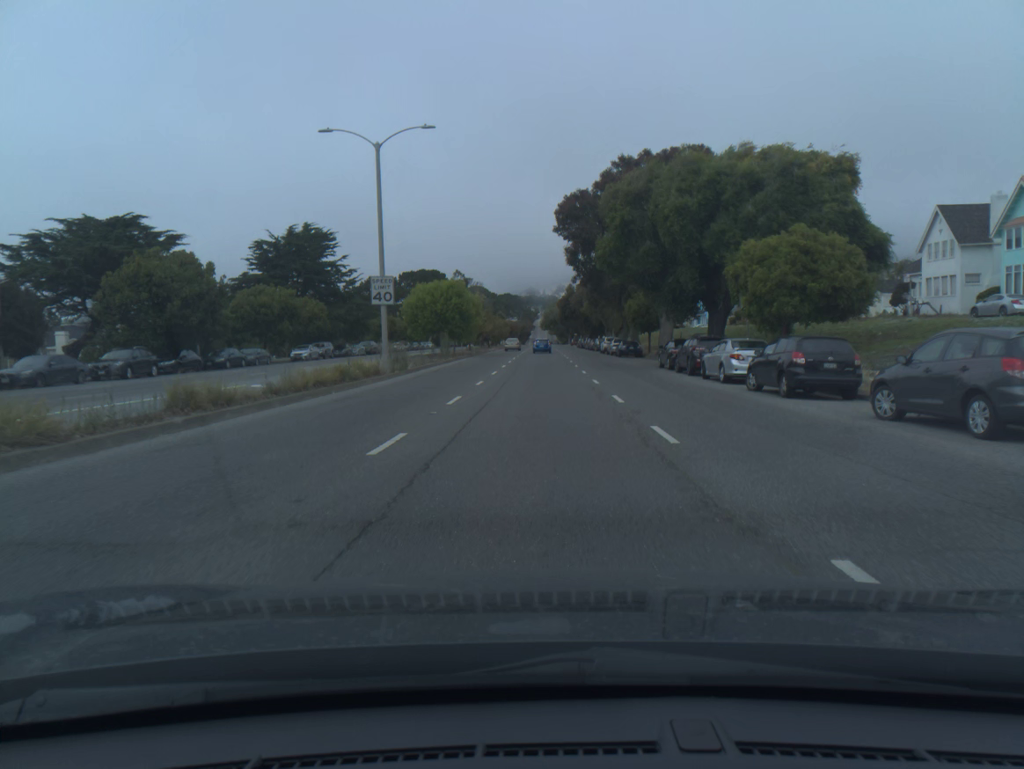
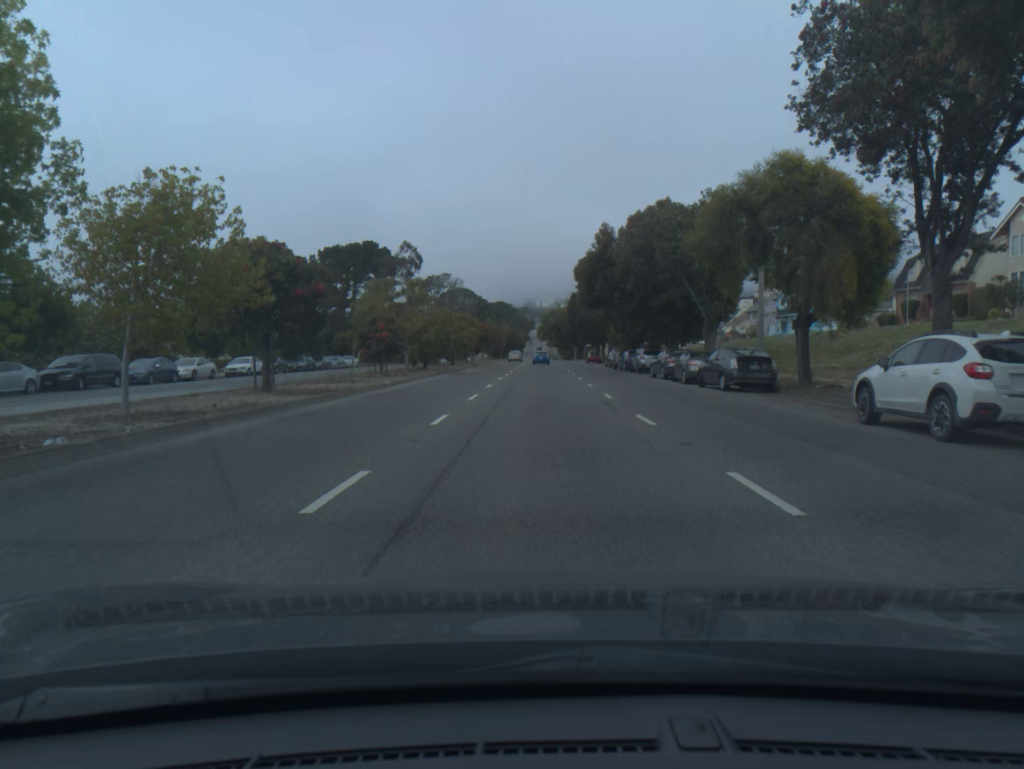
(-0.2, +61.9) m; 0°
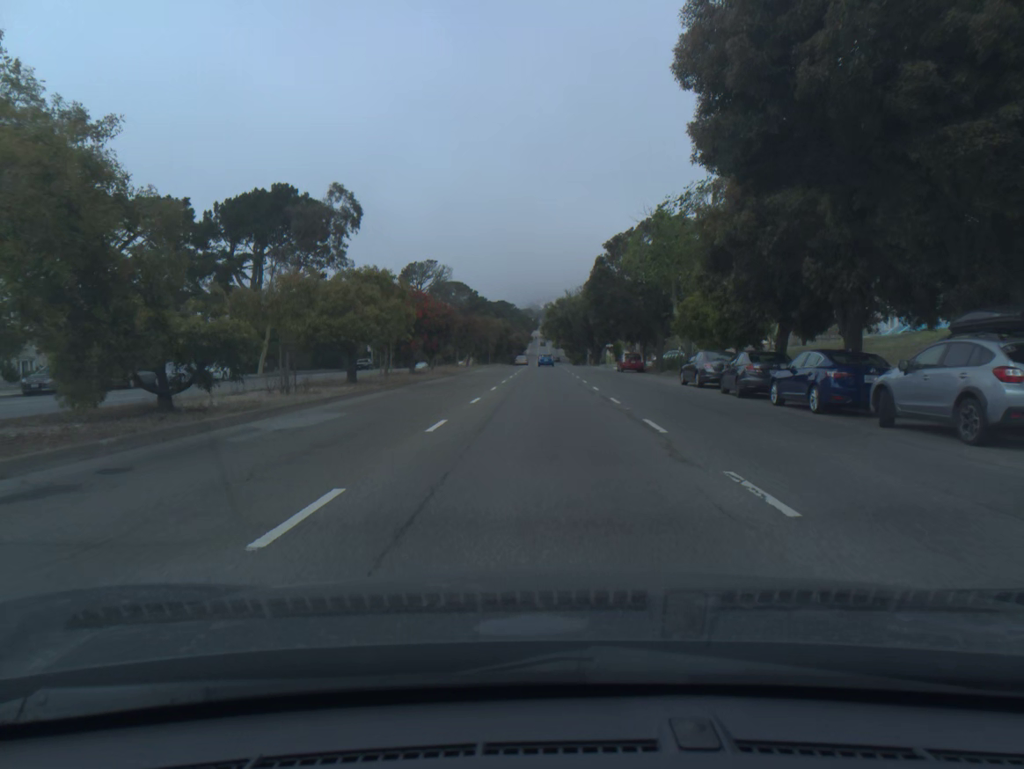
(-0.1, +36.8) m; 0°
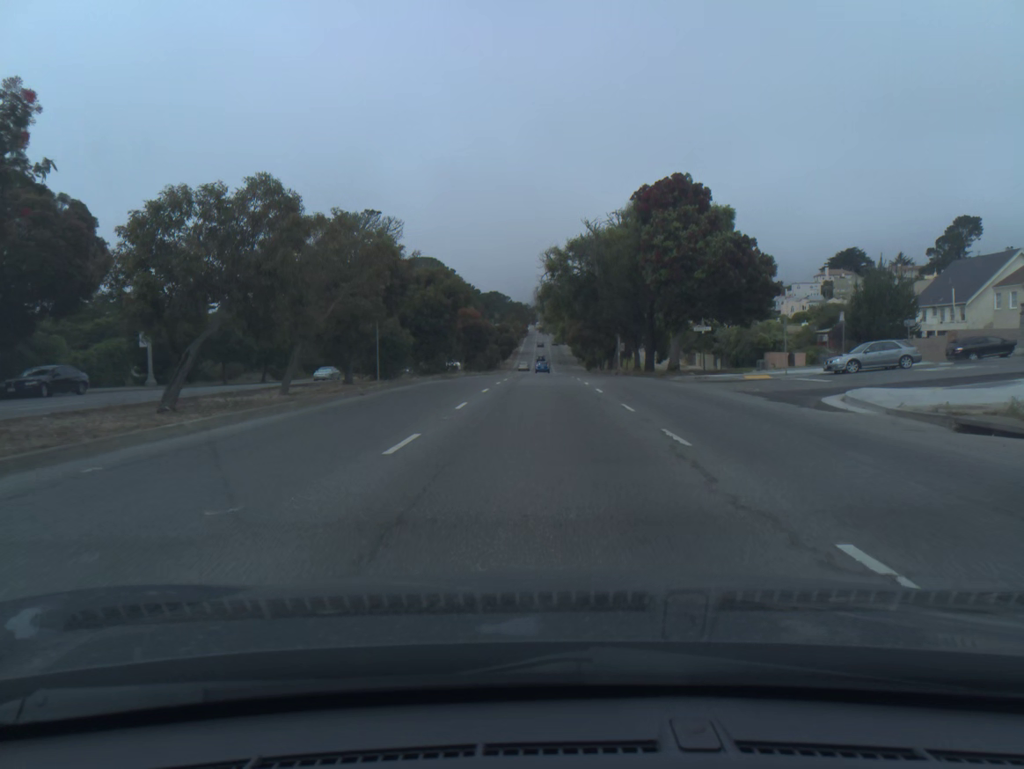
(+0.2, +61.3) m; 0°
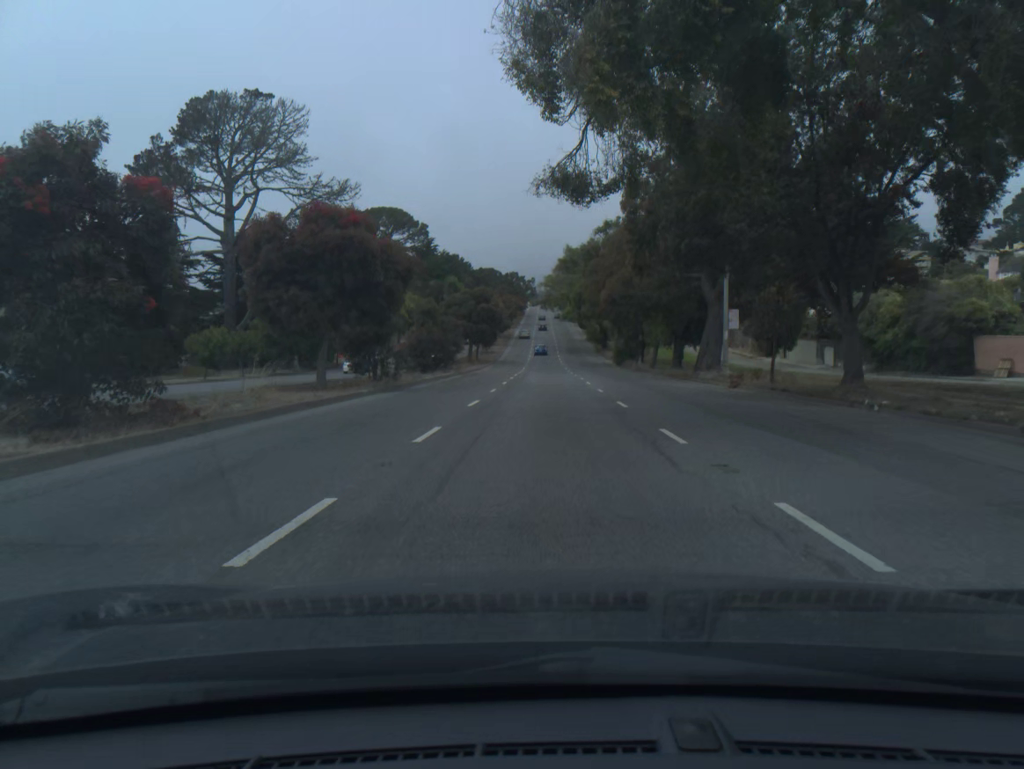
(0.0, +48.9) m; 0°
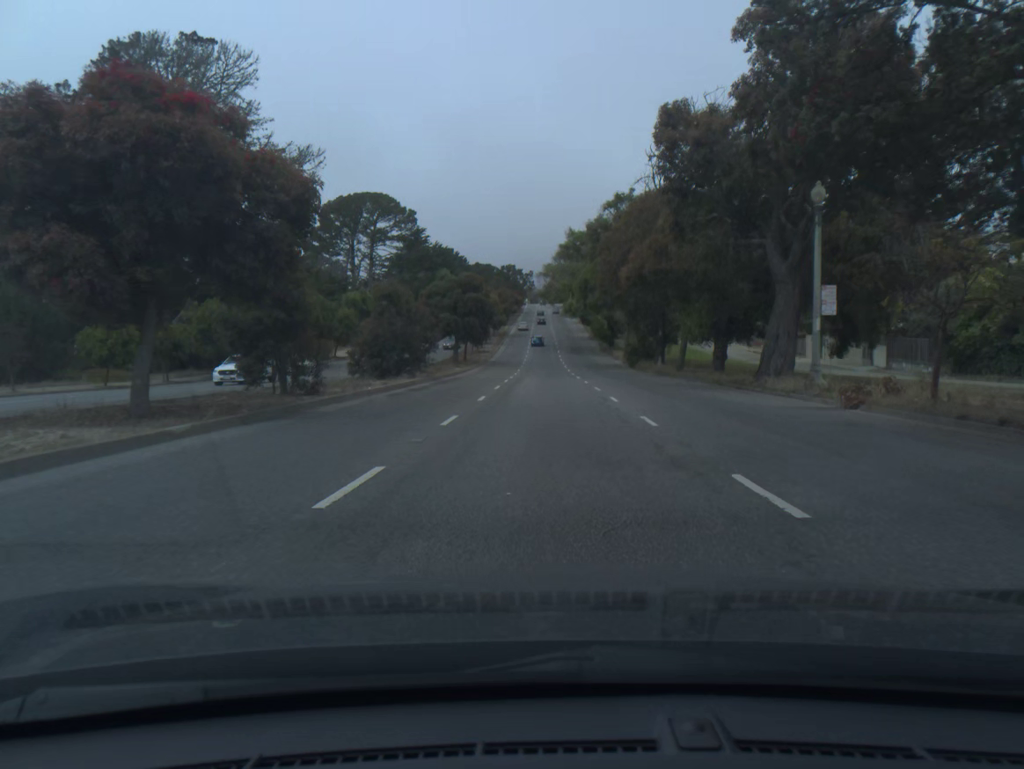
(0.0, +12.3) m; 0°
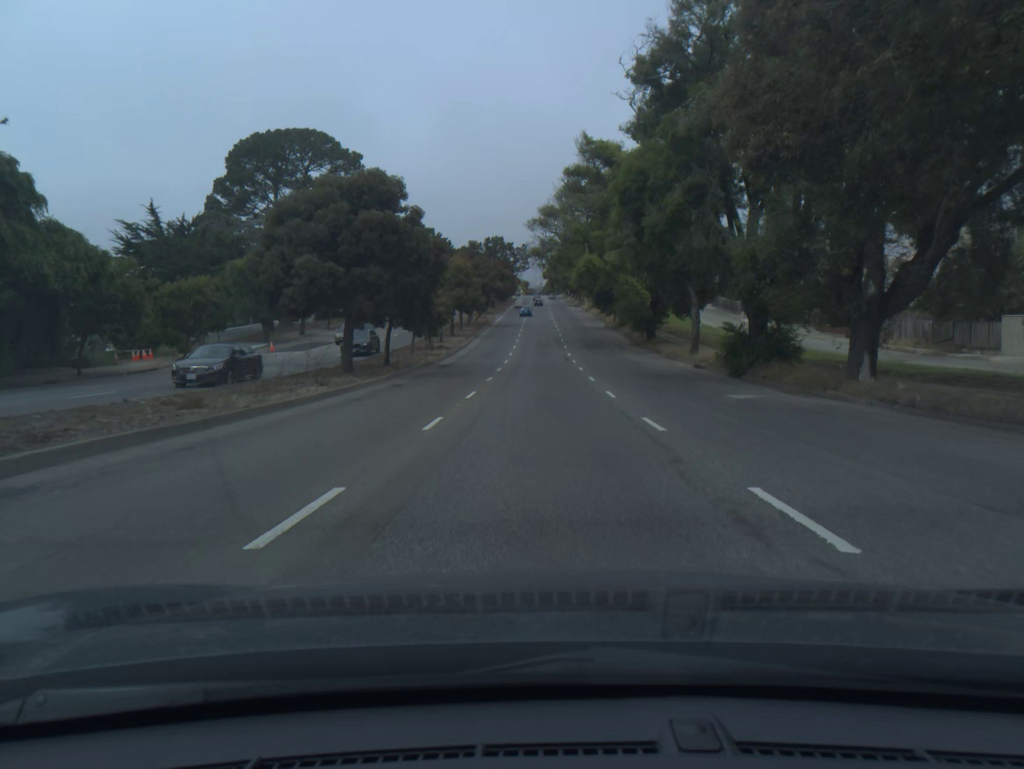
(+0.1, +37.1) m; 0°
